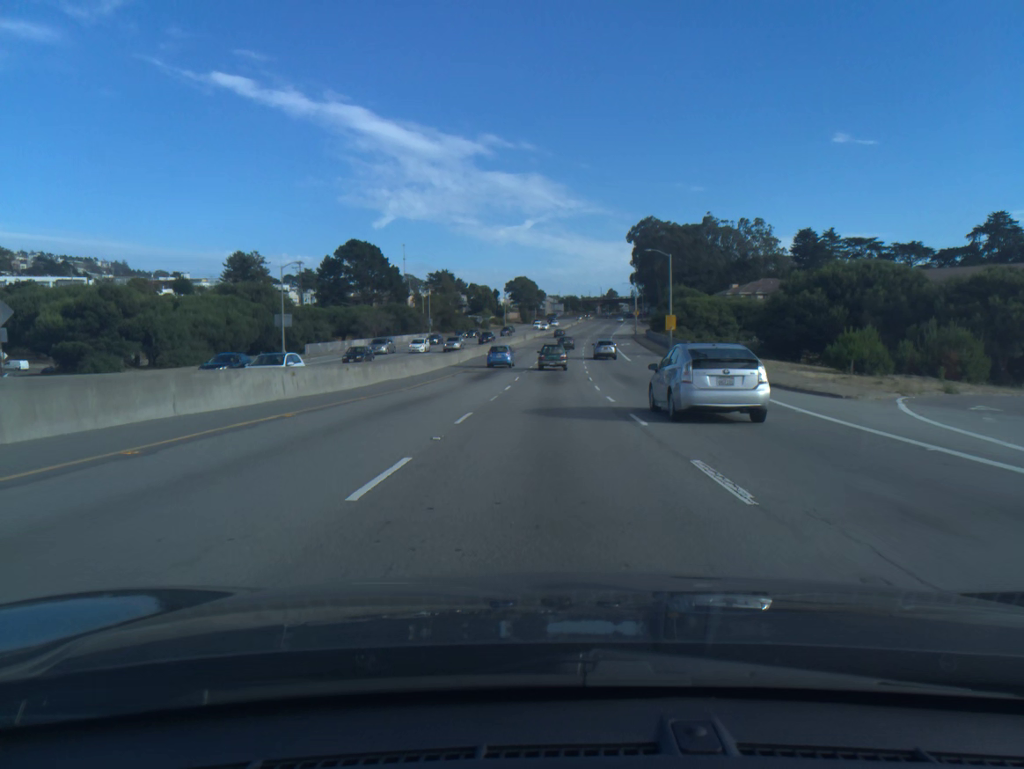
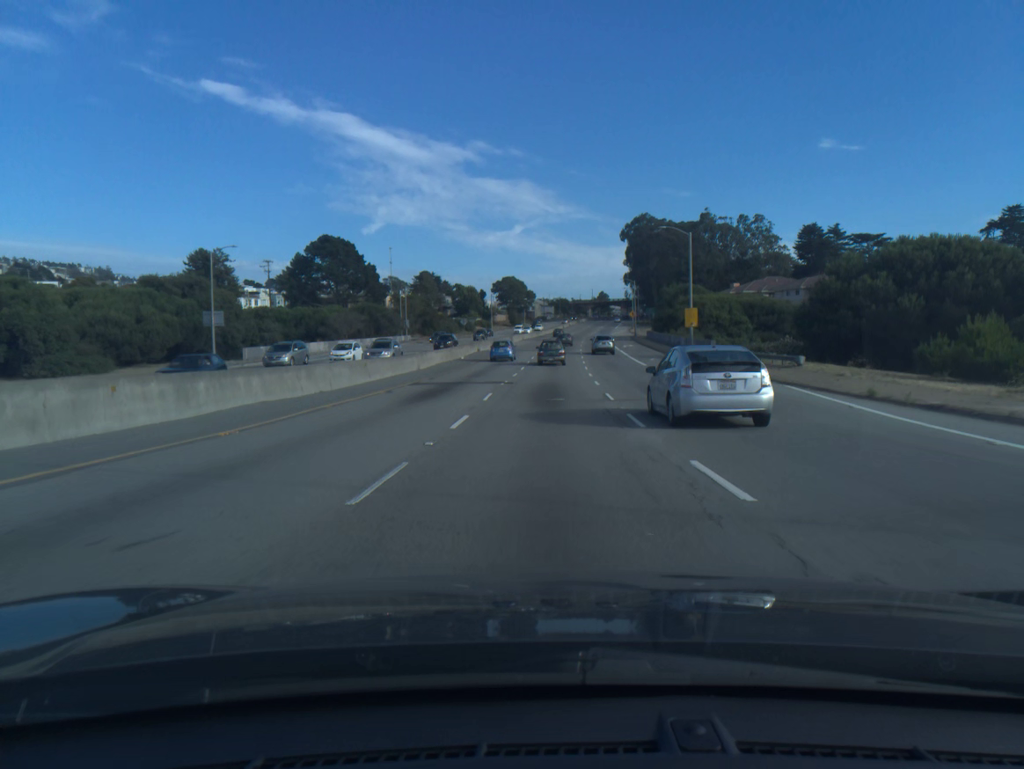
(+0.1, +14.8) m; +1°
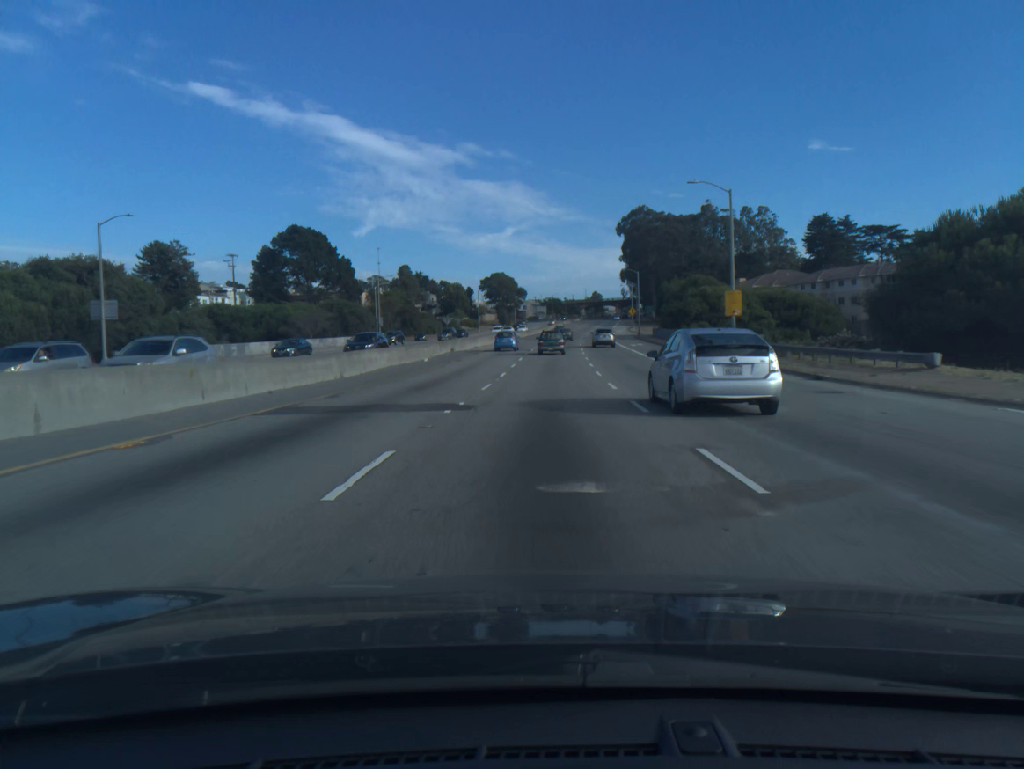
(+0.1, +14.9) m; +1°
